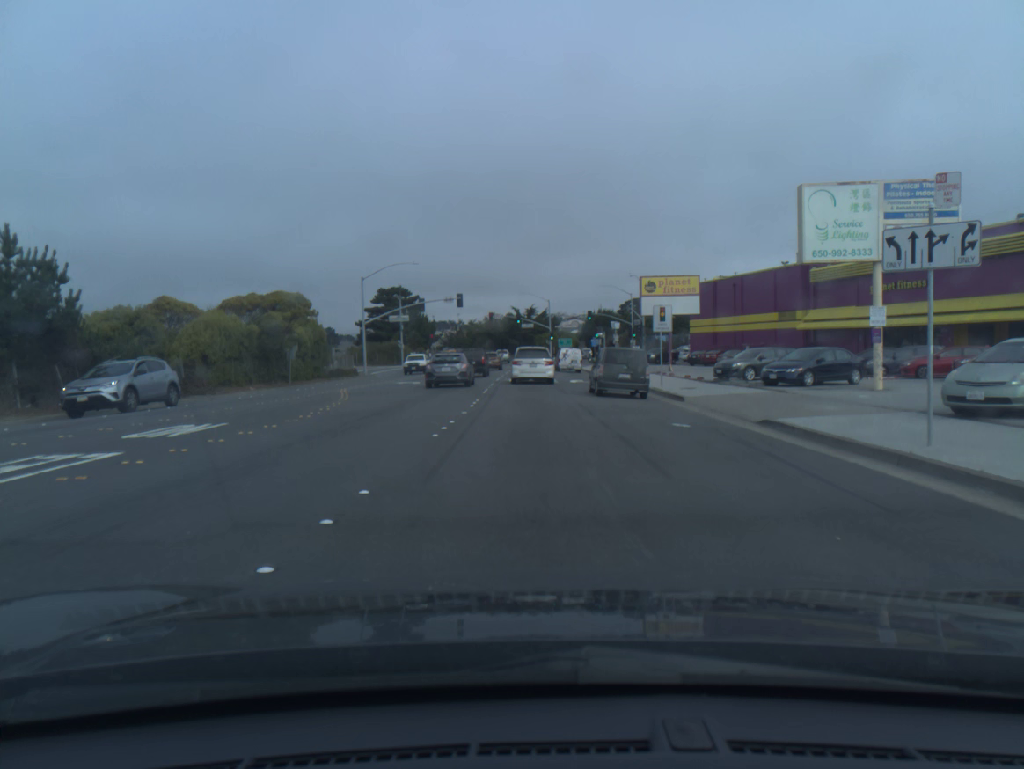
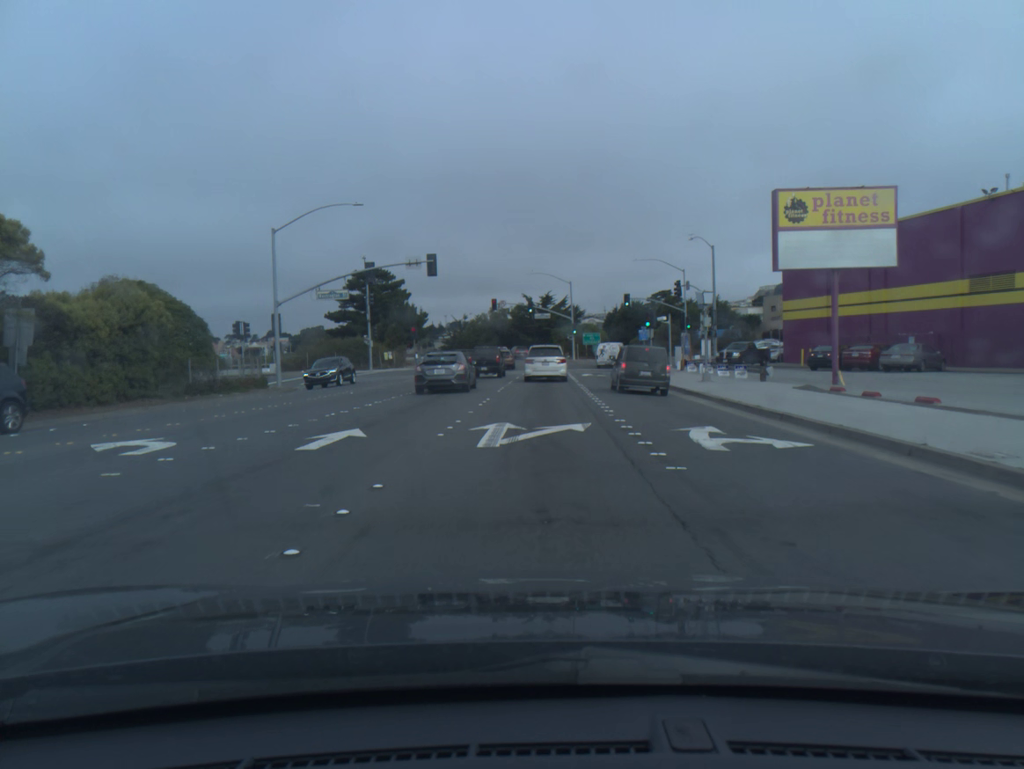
(-0.3, +28.9) m; -1°
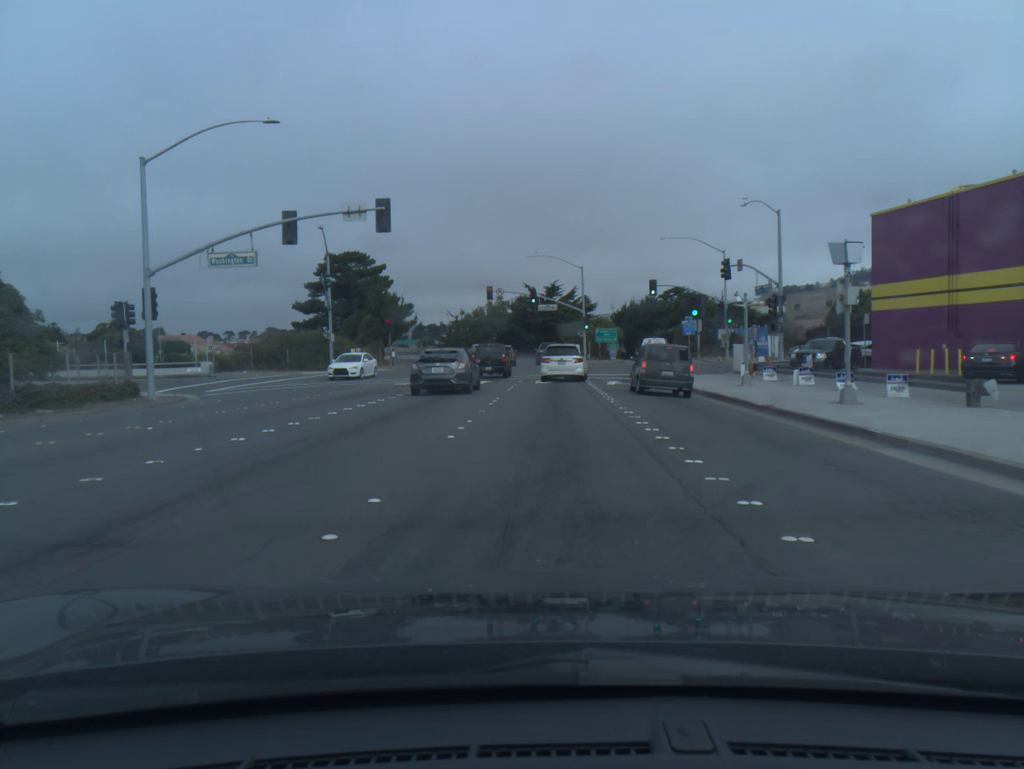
(0.0, +15.7) m; 0°
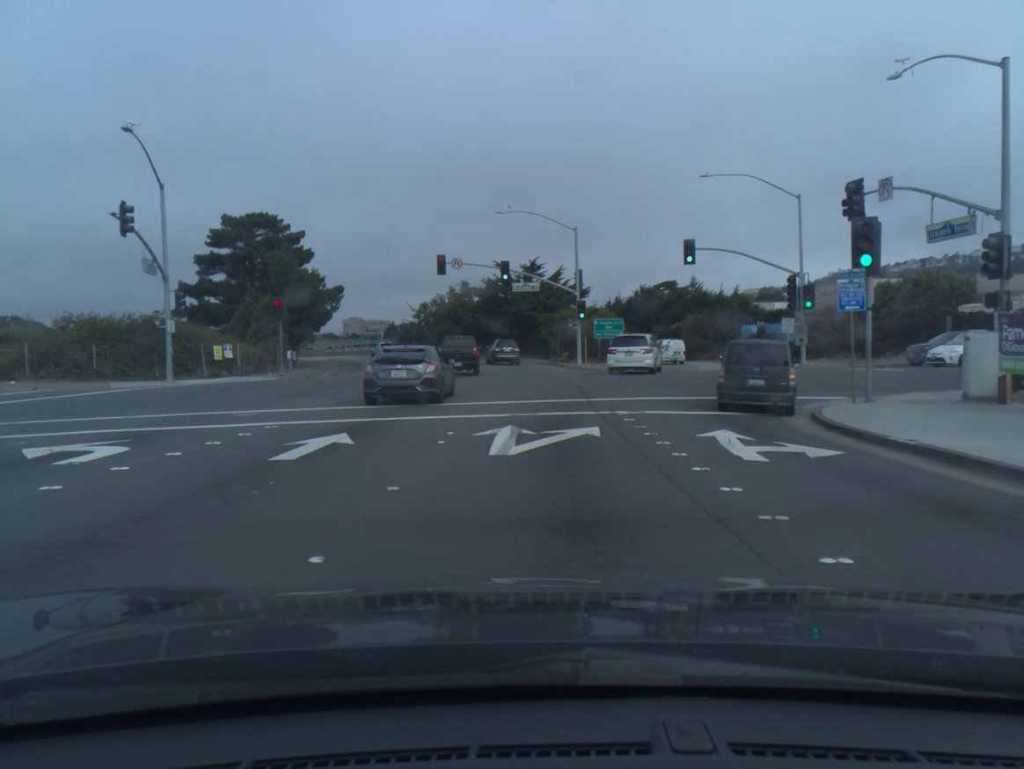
(+0.2, +23.9) m; +2°
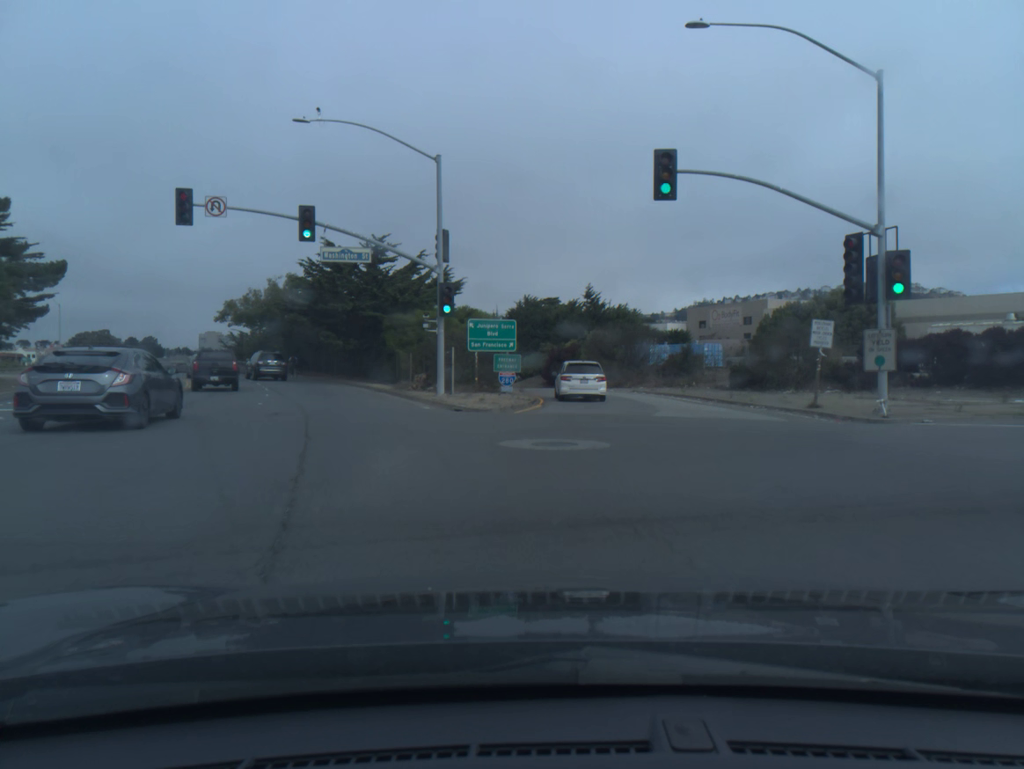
(+1.6, +23.3) m; +9°
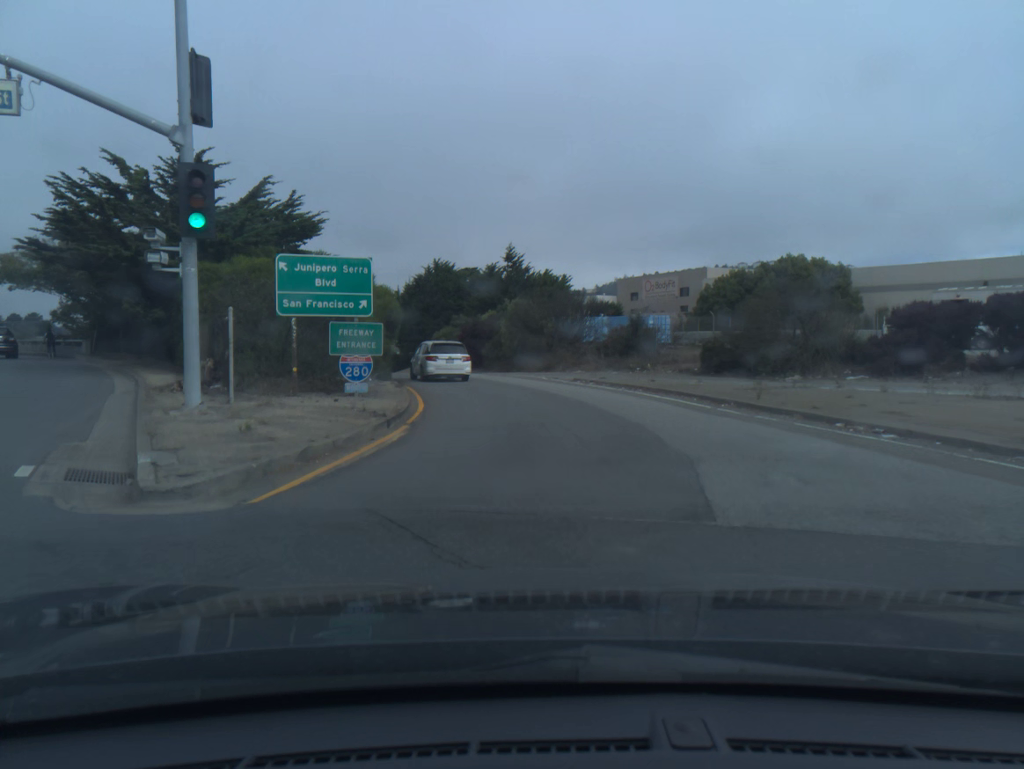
(+1.0, +15.6) m; +5°
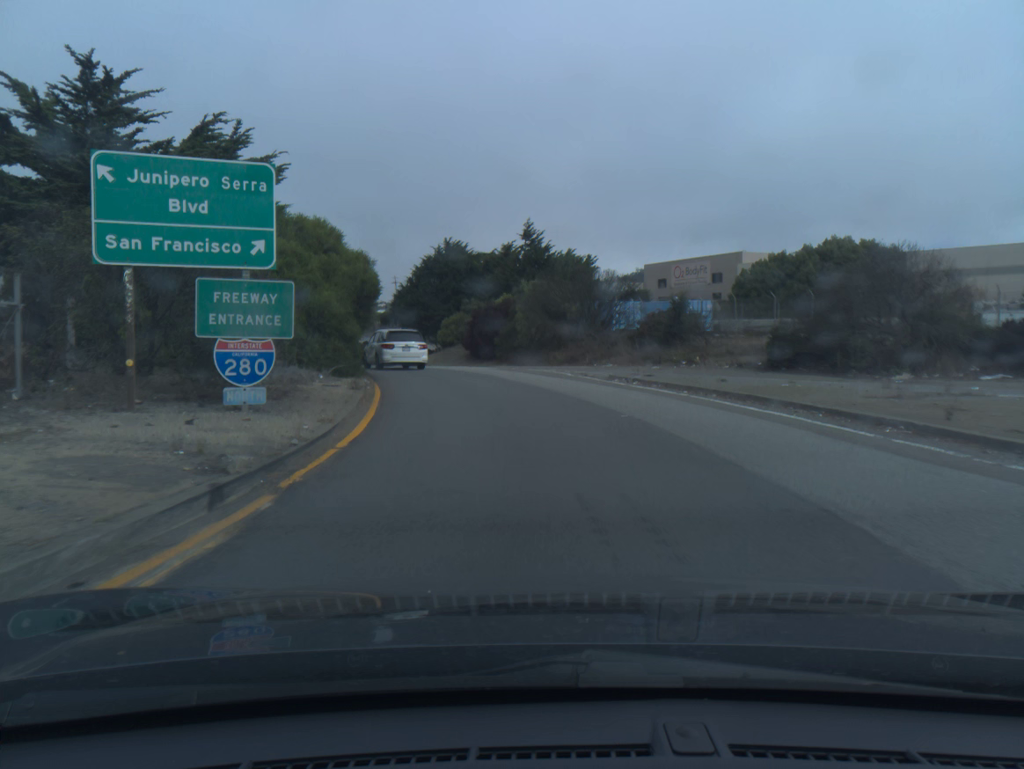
(-0.1, +8.0) m; -2°
